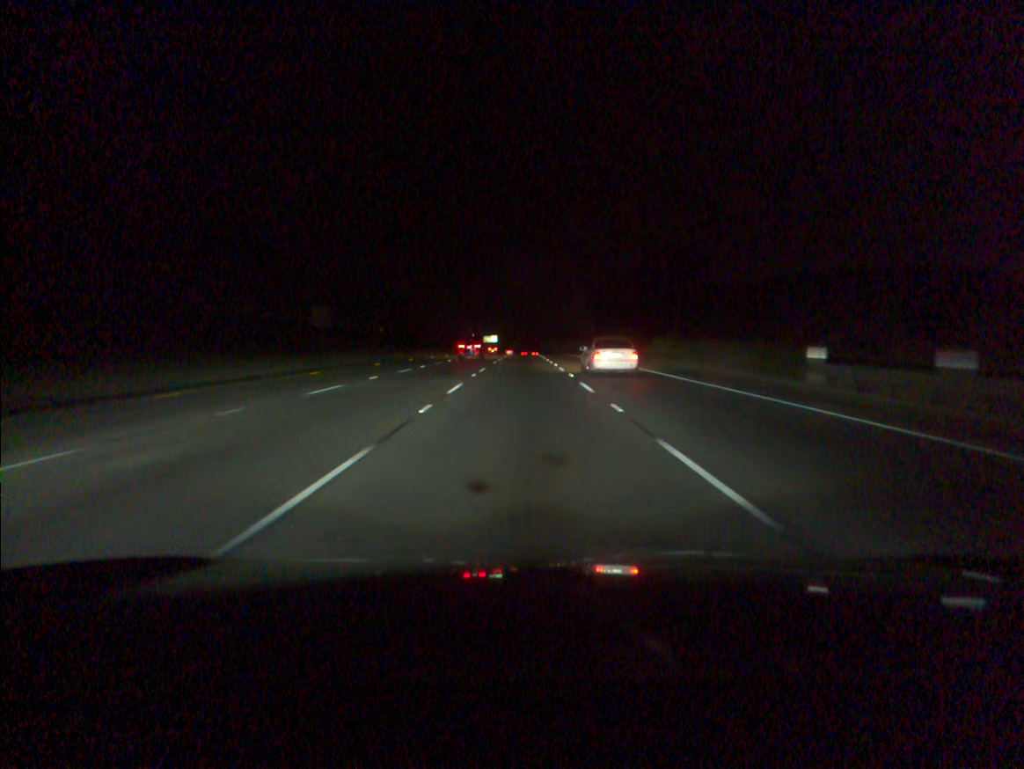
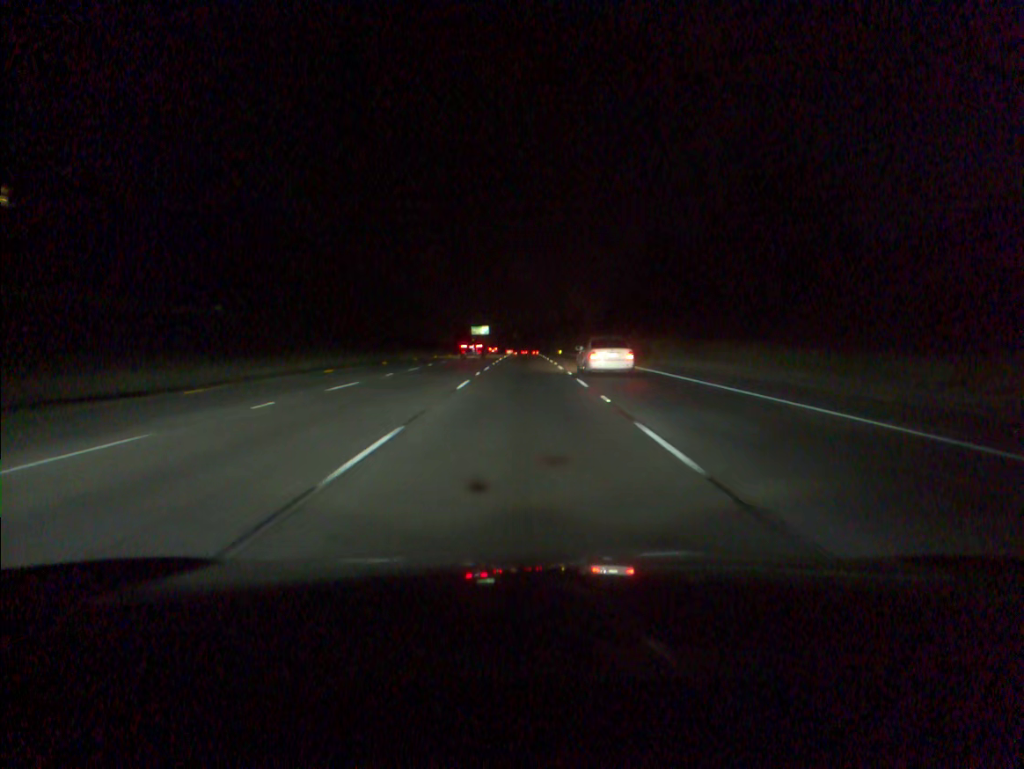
(0.0, +70.9) m; 0°
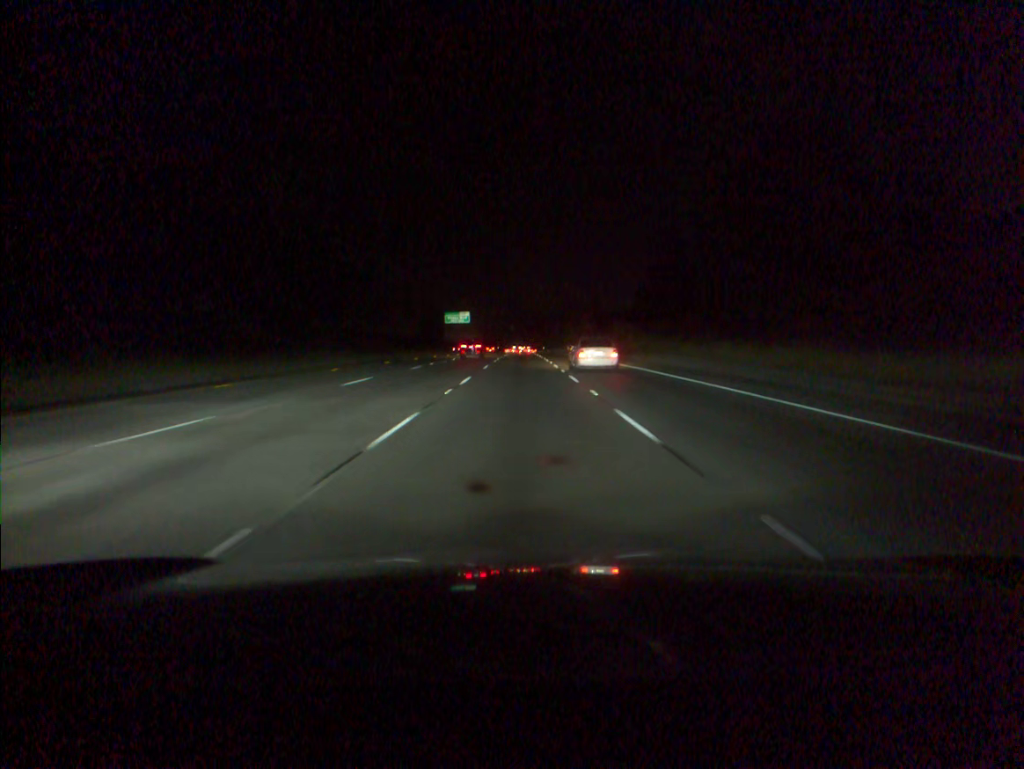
(+0.1, +70.8) m; 0°
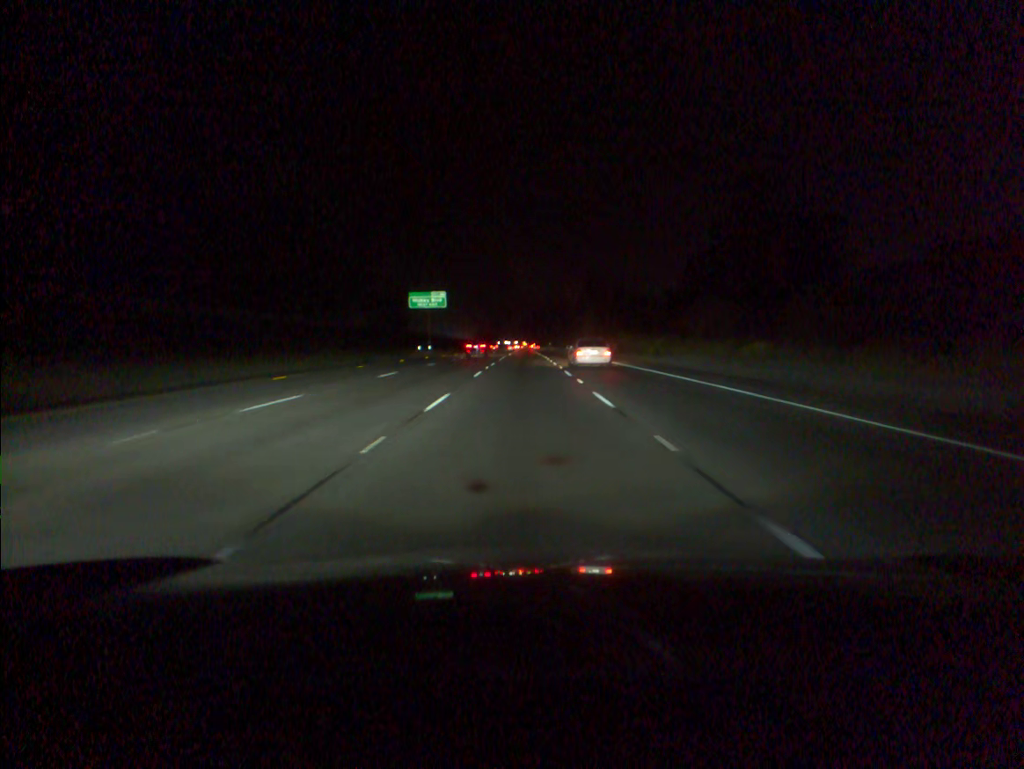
(-0.1, +53.1) m; 0°
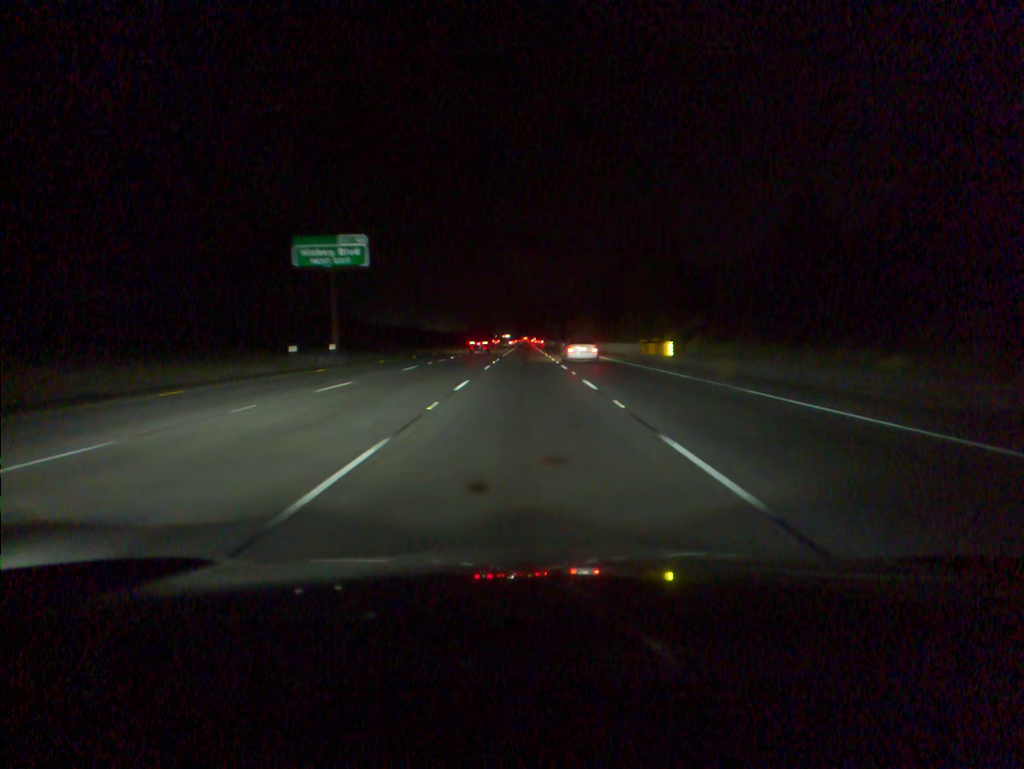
(0.0, +53.1) m; 0°
